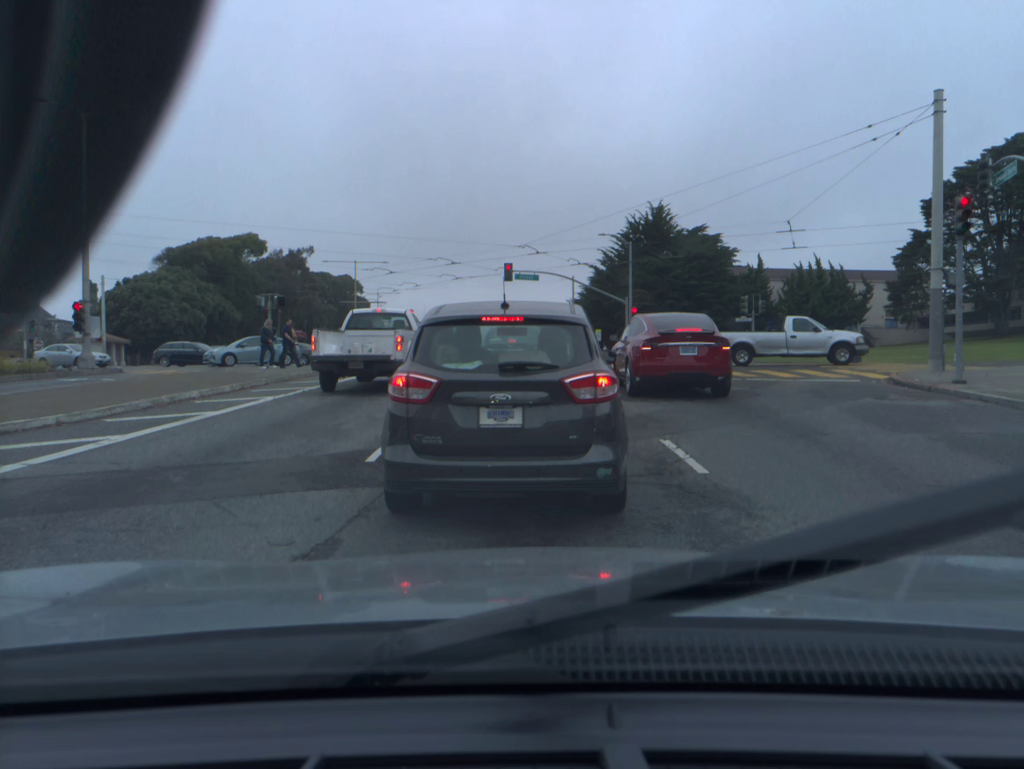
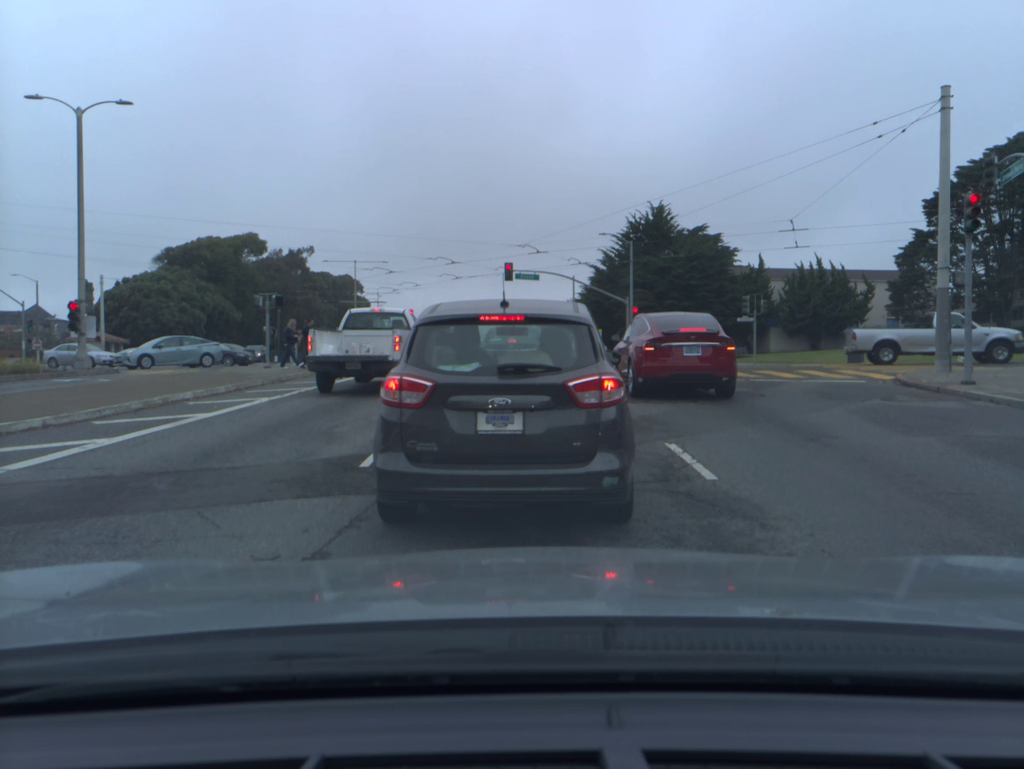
(0.0, +0.4) m; 0°
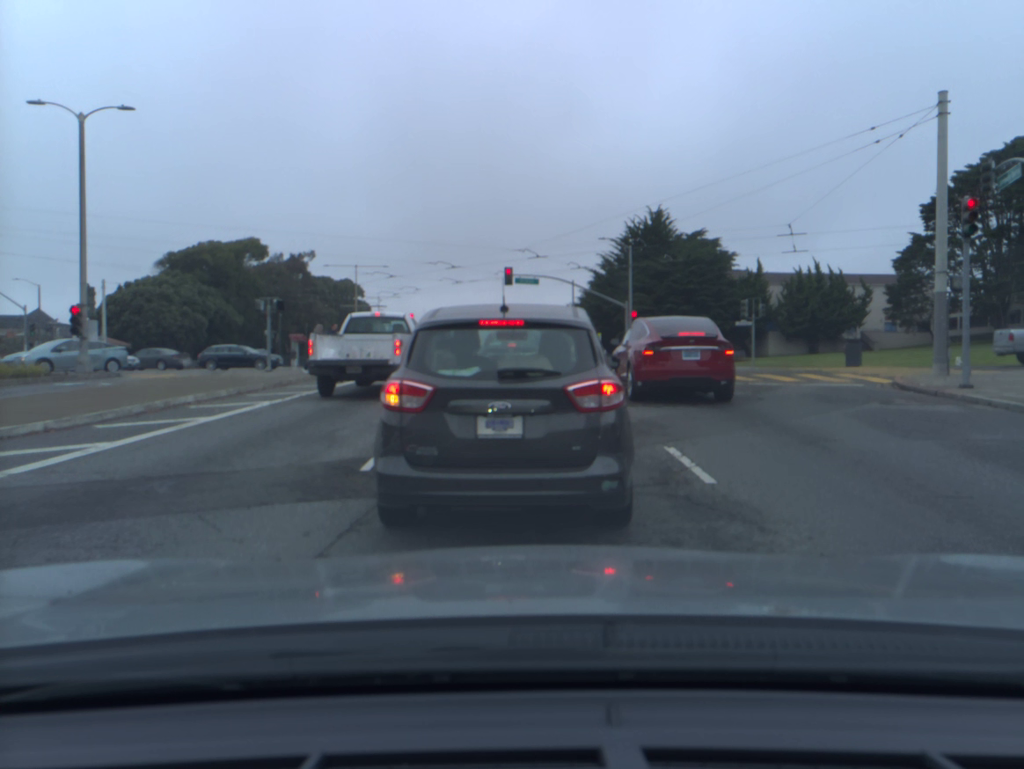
(0.0, 0.0) m; 0°
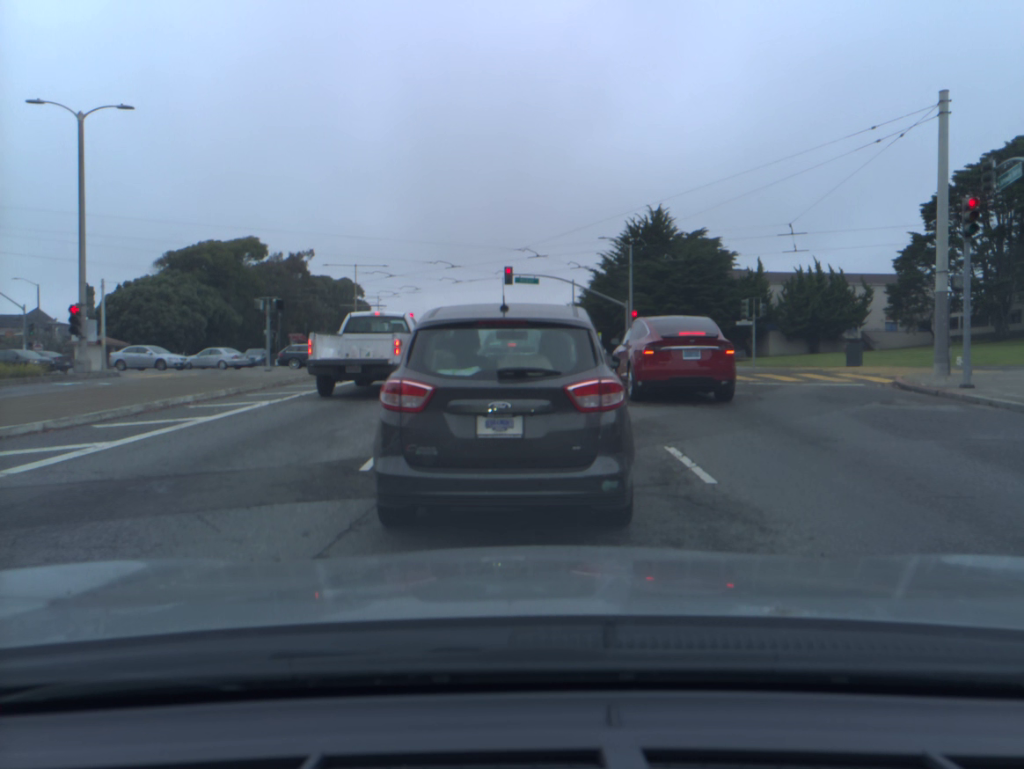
(0.0, 0.0) m; 0°
